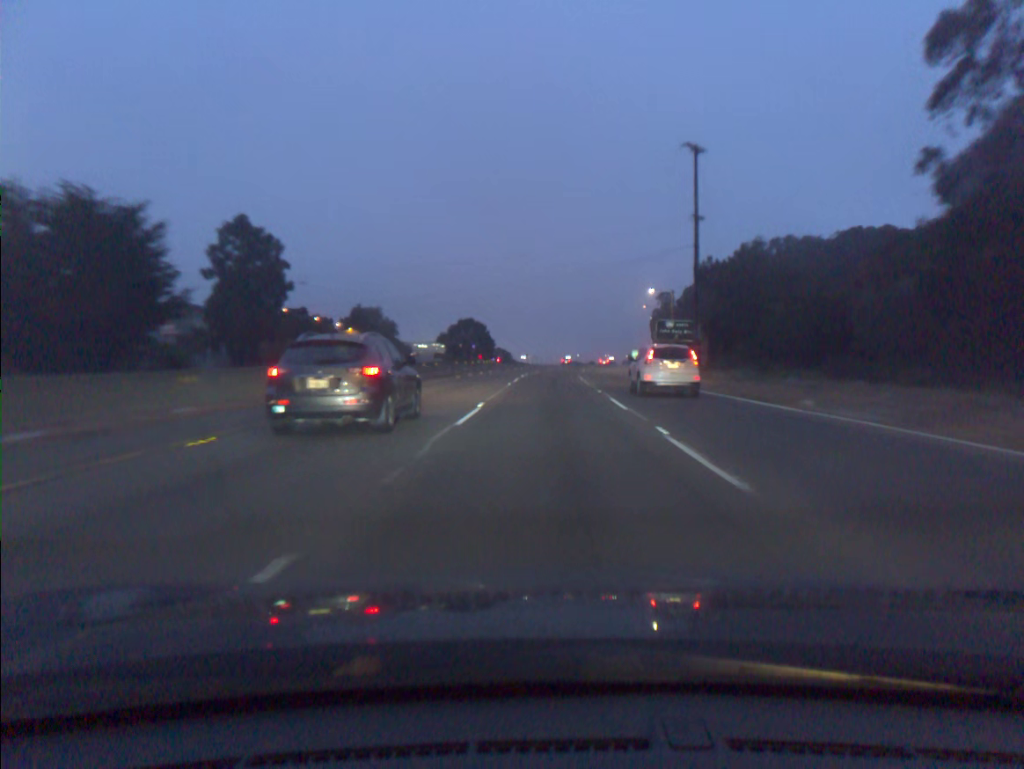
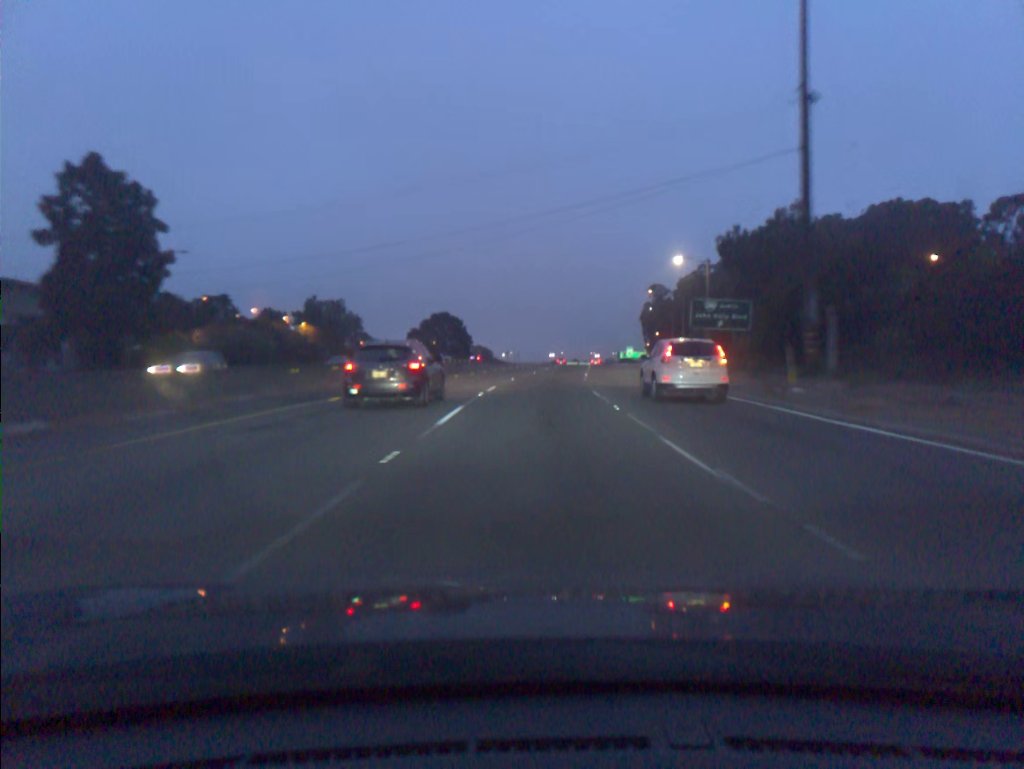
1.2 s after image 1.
(+0.3, +25.4) m; +1°
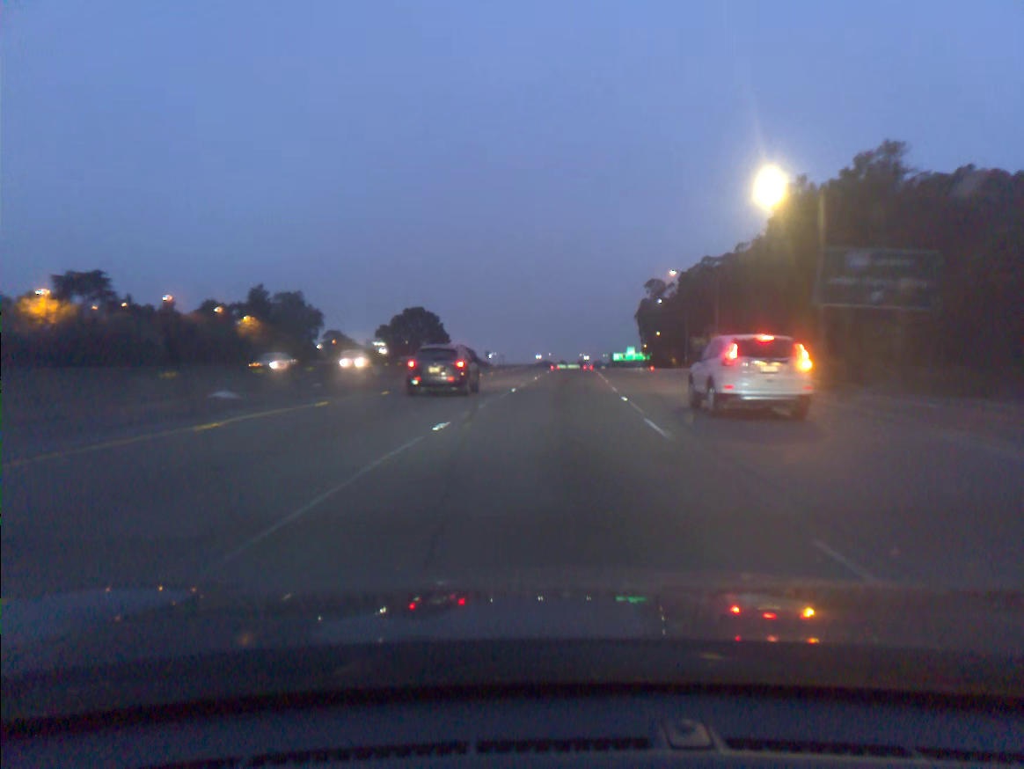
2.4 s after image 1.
(+0.2, +26.1) m; +1°
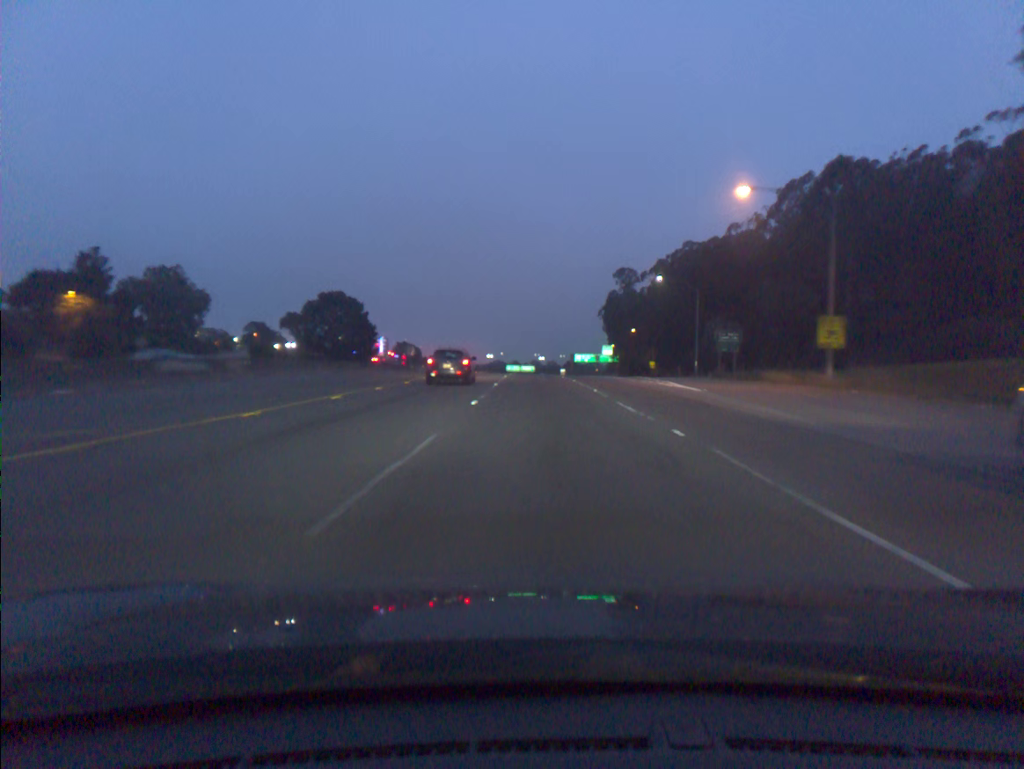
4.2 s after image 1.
(+1.2, +40.3) m; +3°
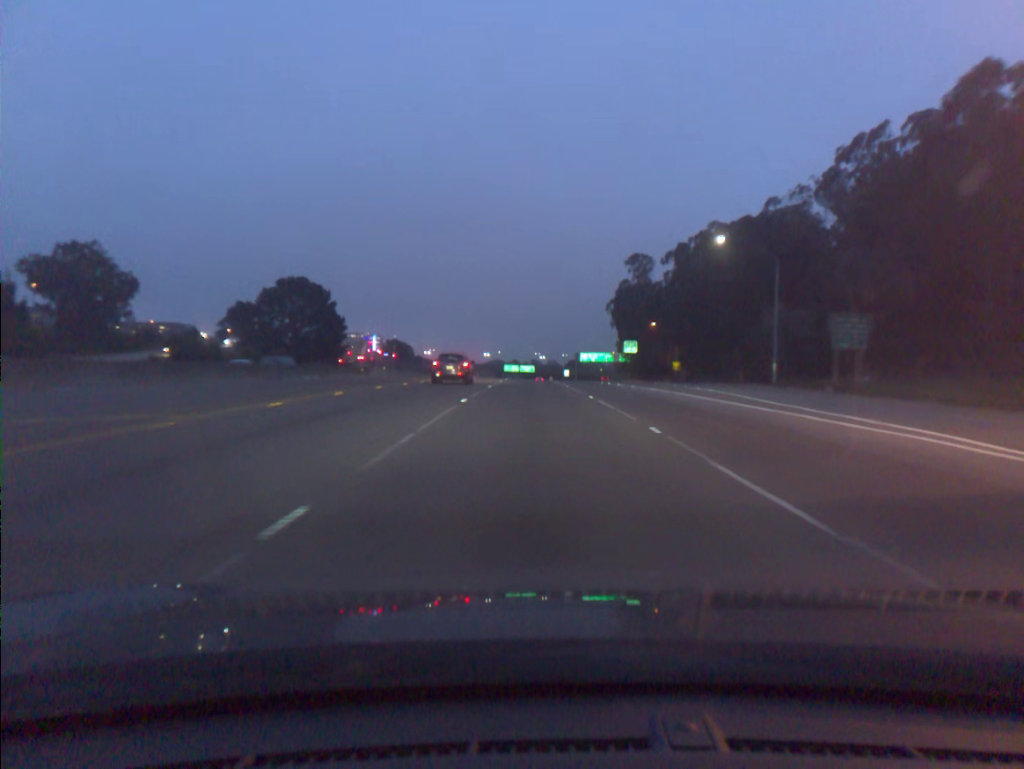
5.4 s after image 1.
(+0.1, +27.7) m; 0°
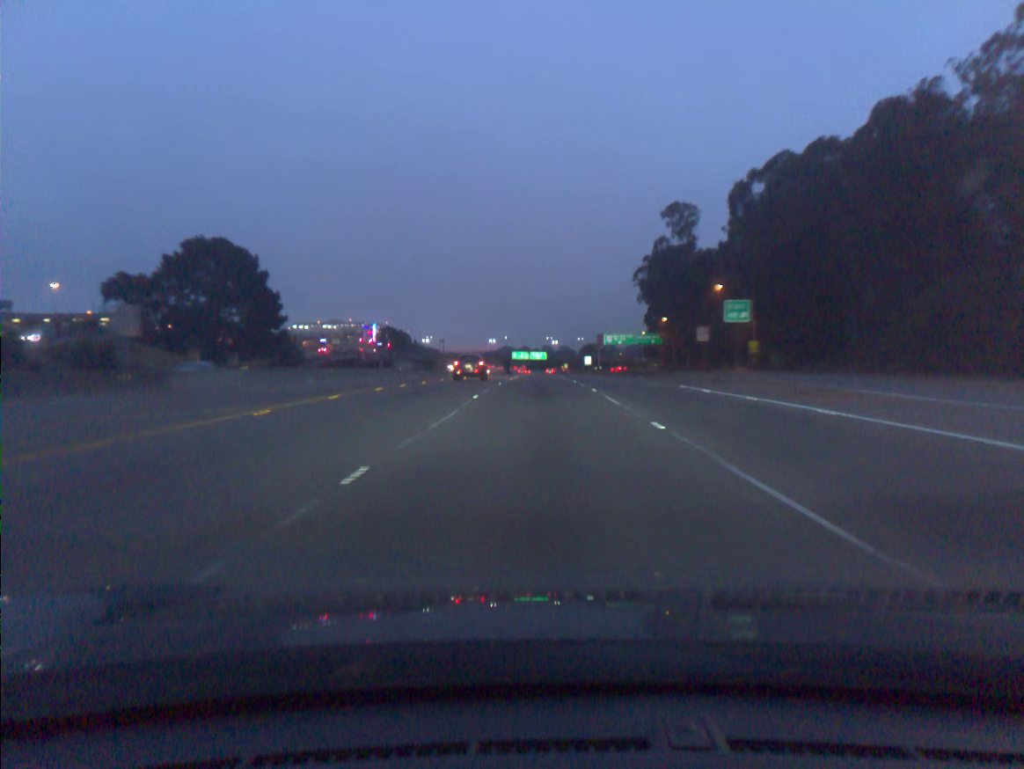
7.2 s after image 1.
(-0.3, +42.6) m; -1°
